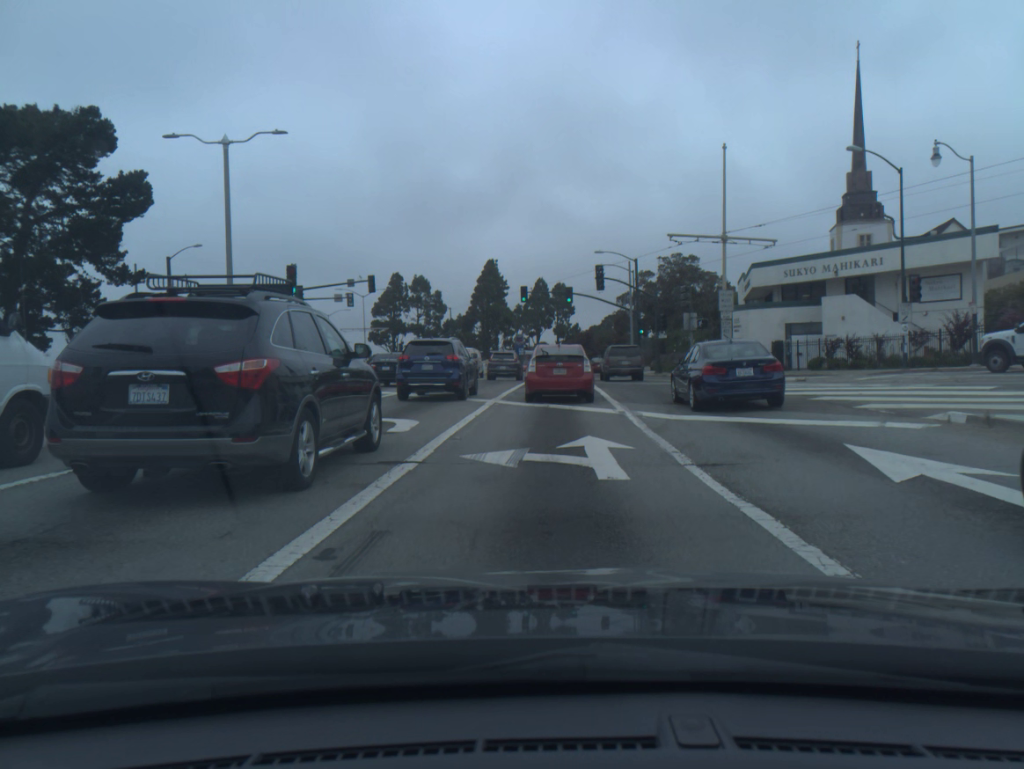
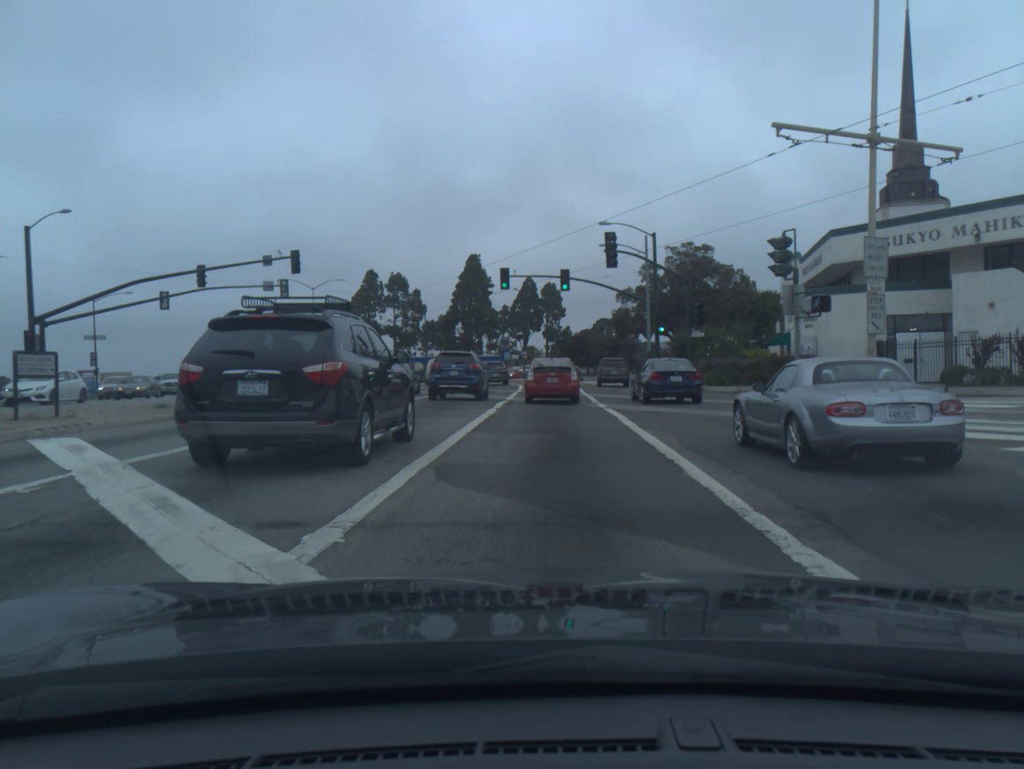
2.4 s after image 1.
(+0.2, +16.2) m; +1°
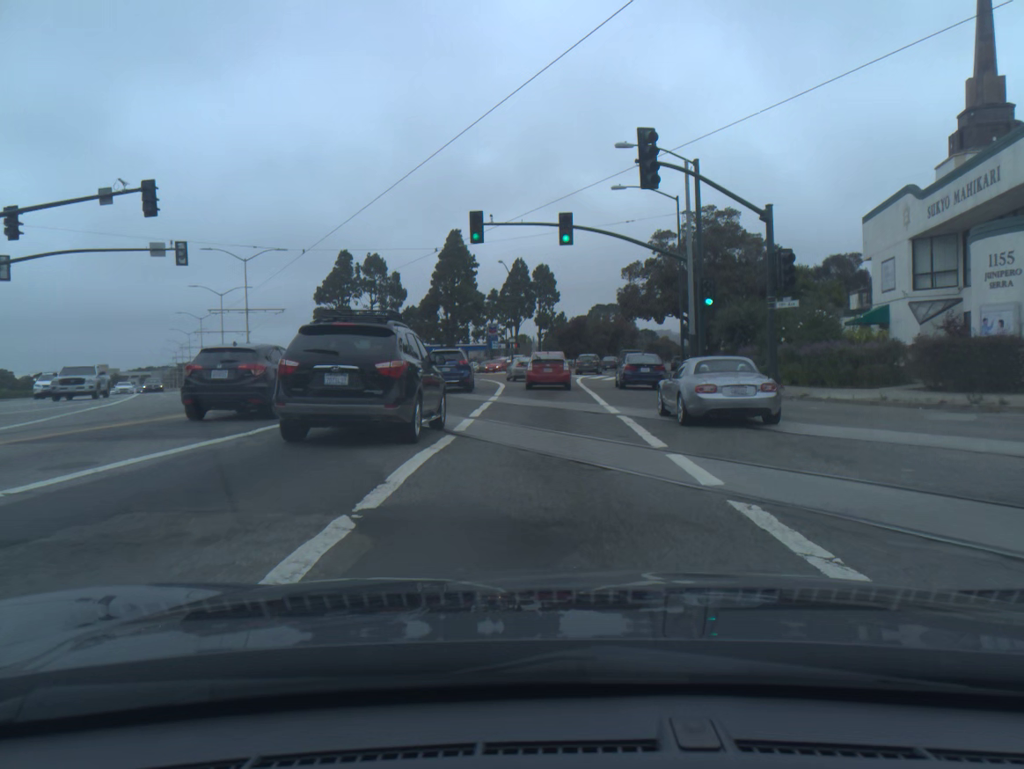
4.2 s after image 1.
(+0.1, +15.3) m; +1°
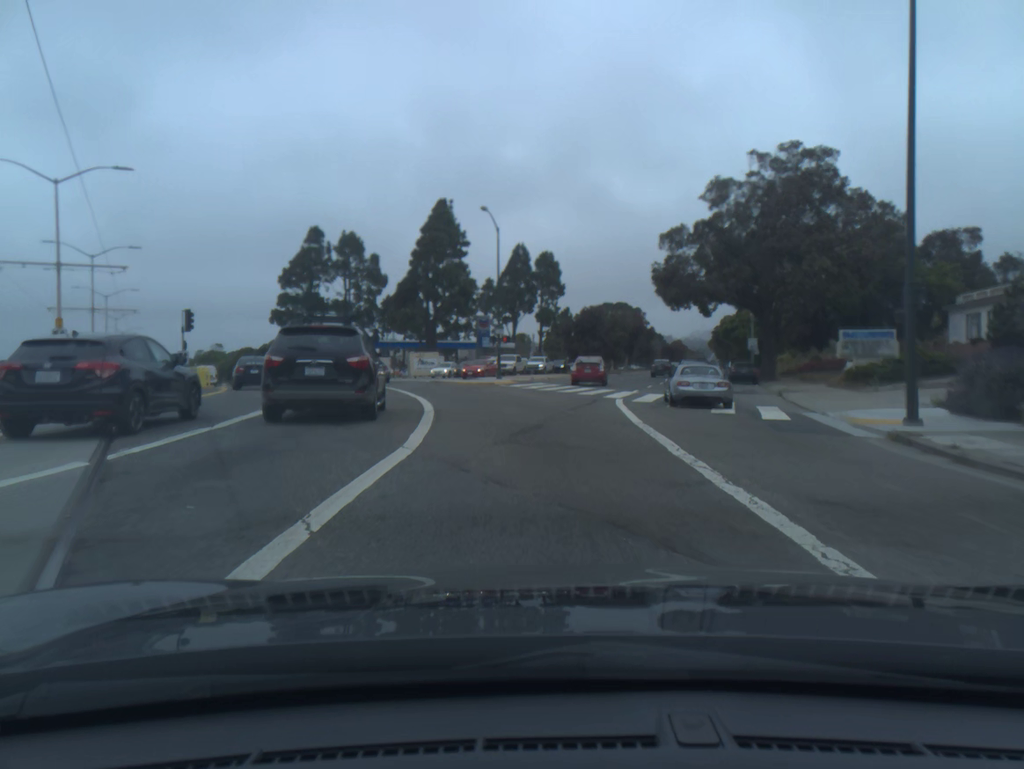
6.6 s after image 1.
(-0.2, +24.7) m; -1°
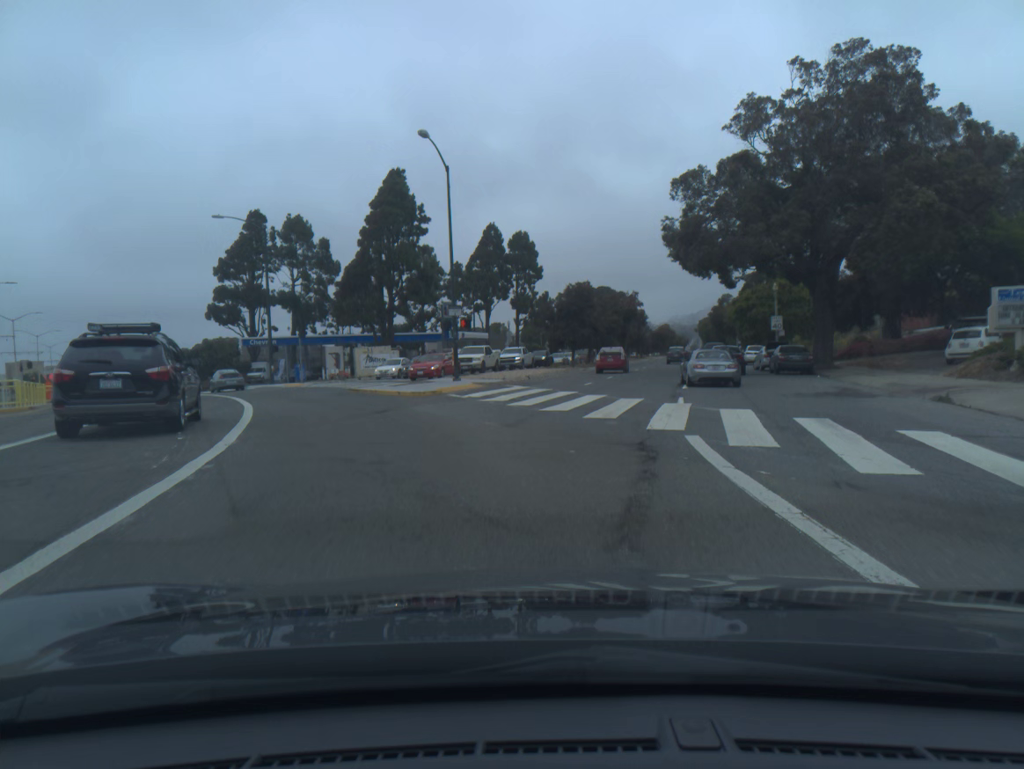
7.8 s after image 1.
(+0.3, +14.3) m; +3°
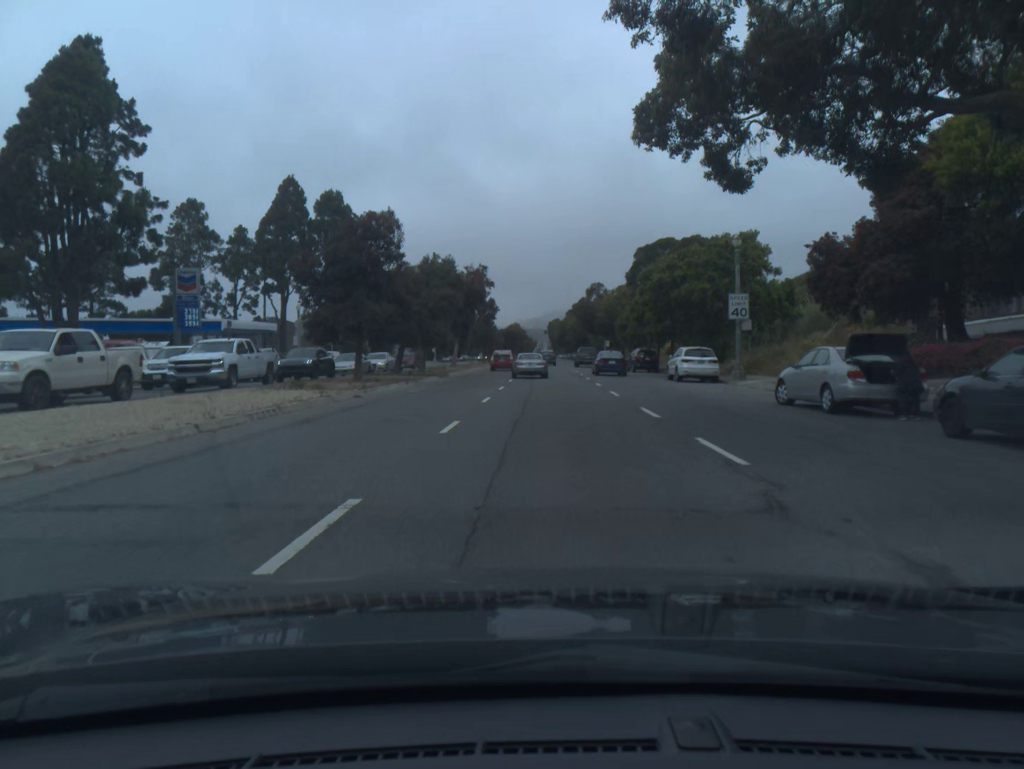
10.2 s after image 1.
(+3.2, +31.9) m; +11°
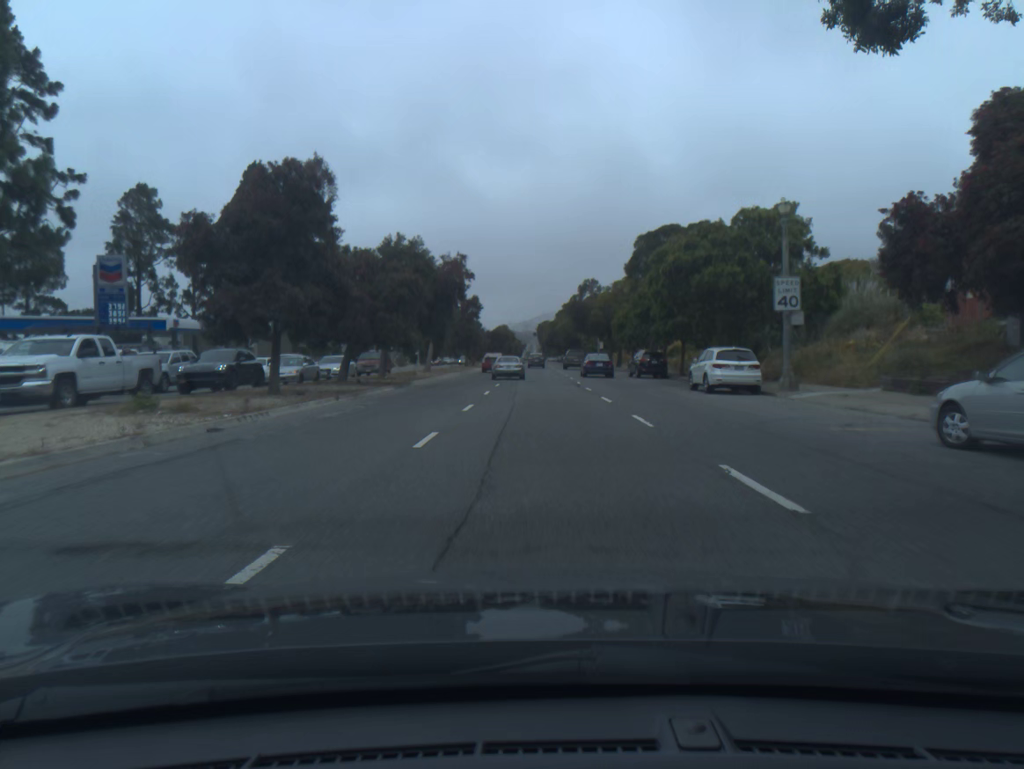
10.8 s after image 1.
(+0.1, +8.7) m; +1°
